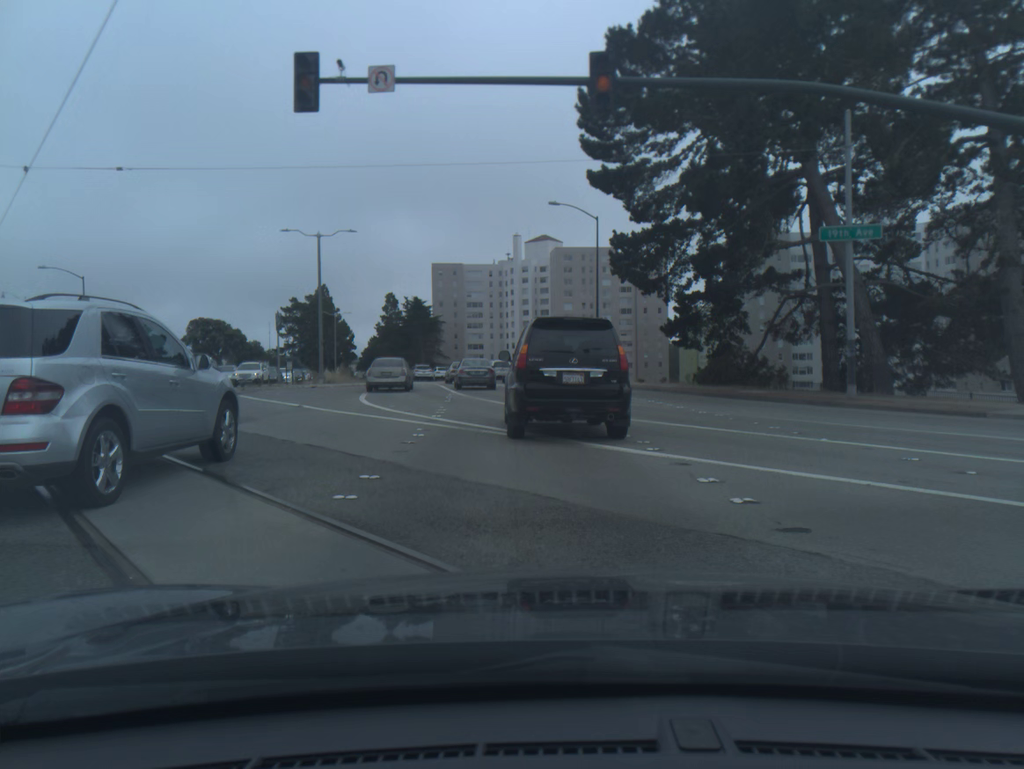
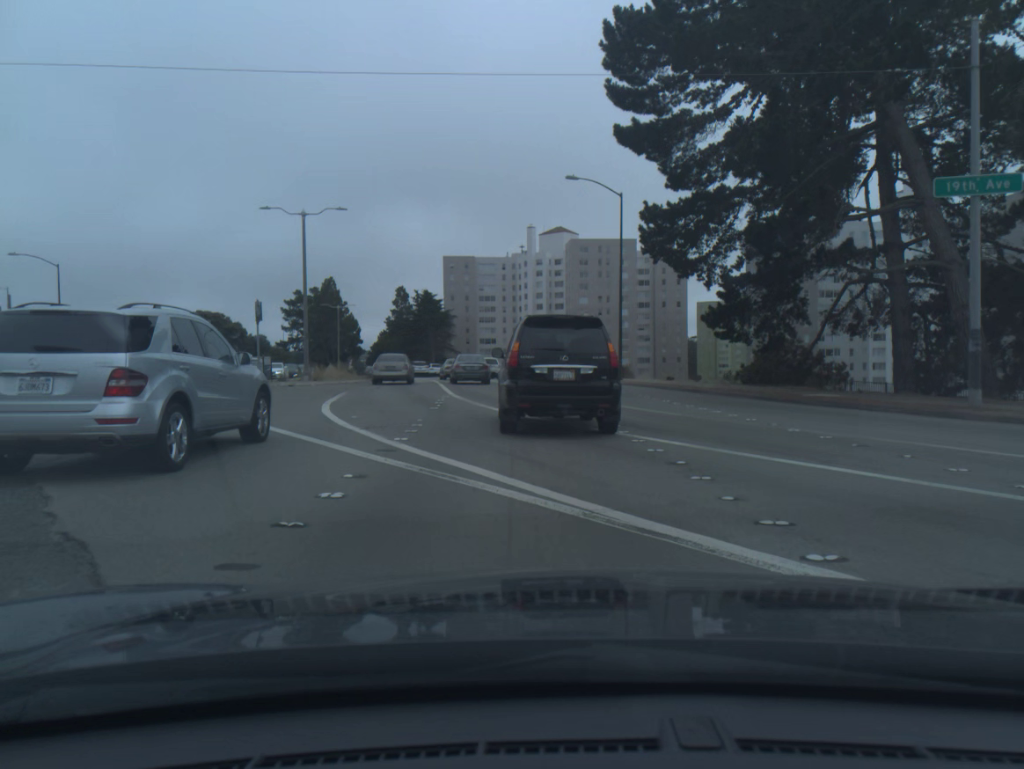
(-0.1, +6.0) m; -1°
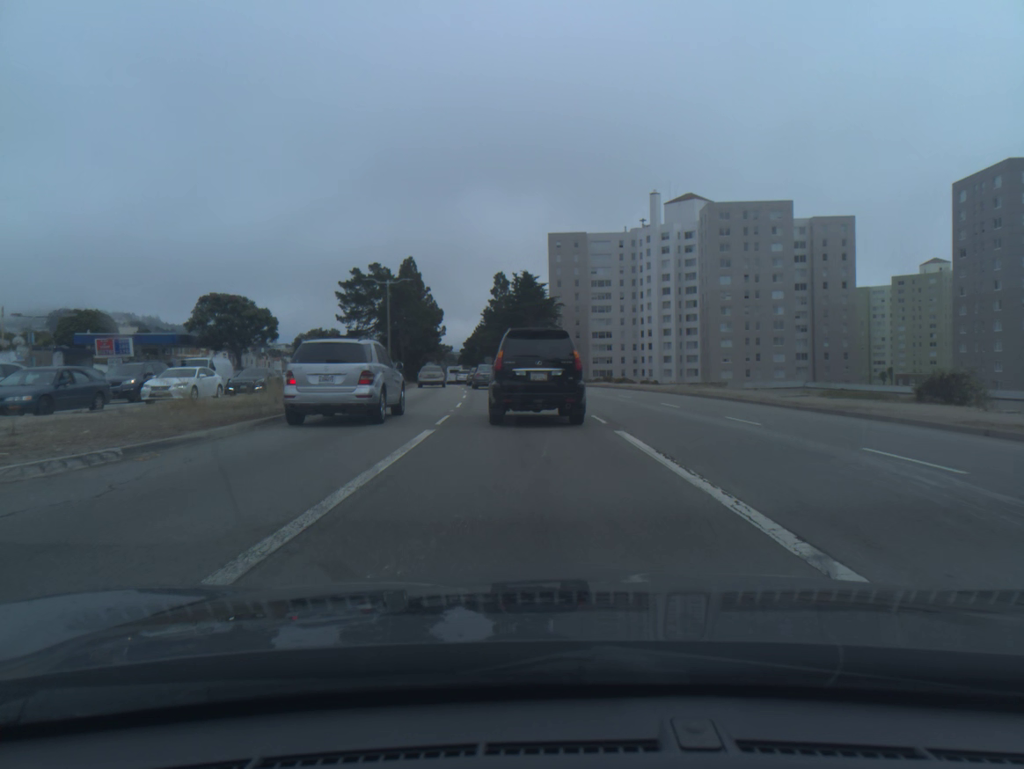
(-2.5, +34.0) m; -8°
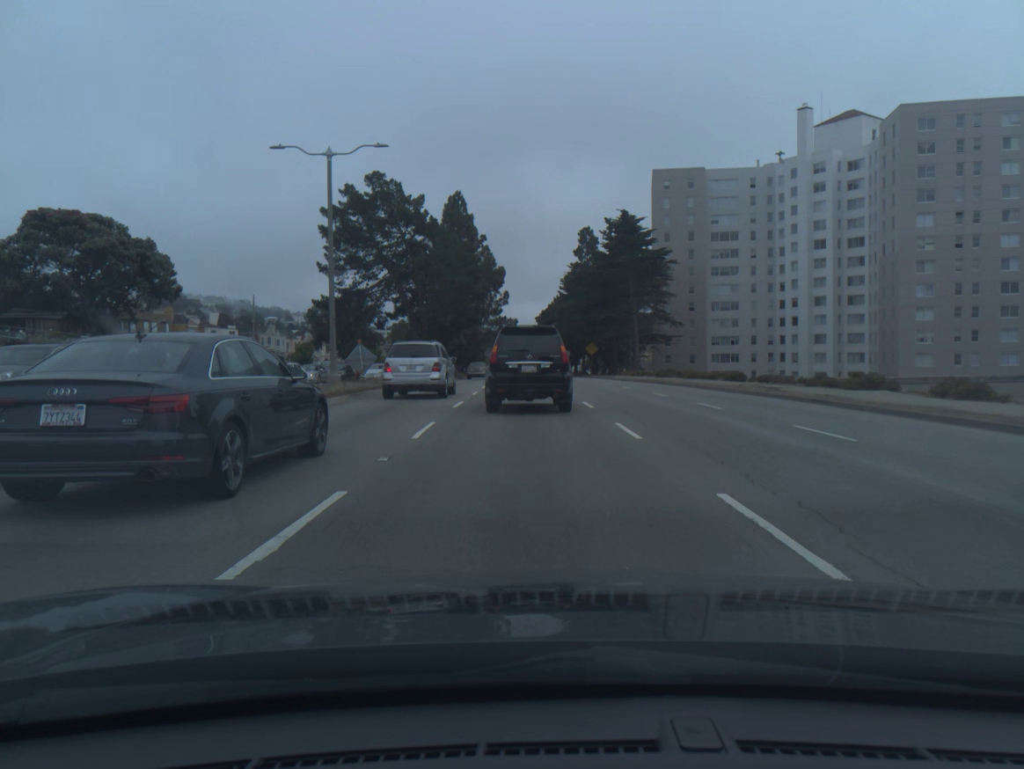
(-2.2, +40.8) m; -6°
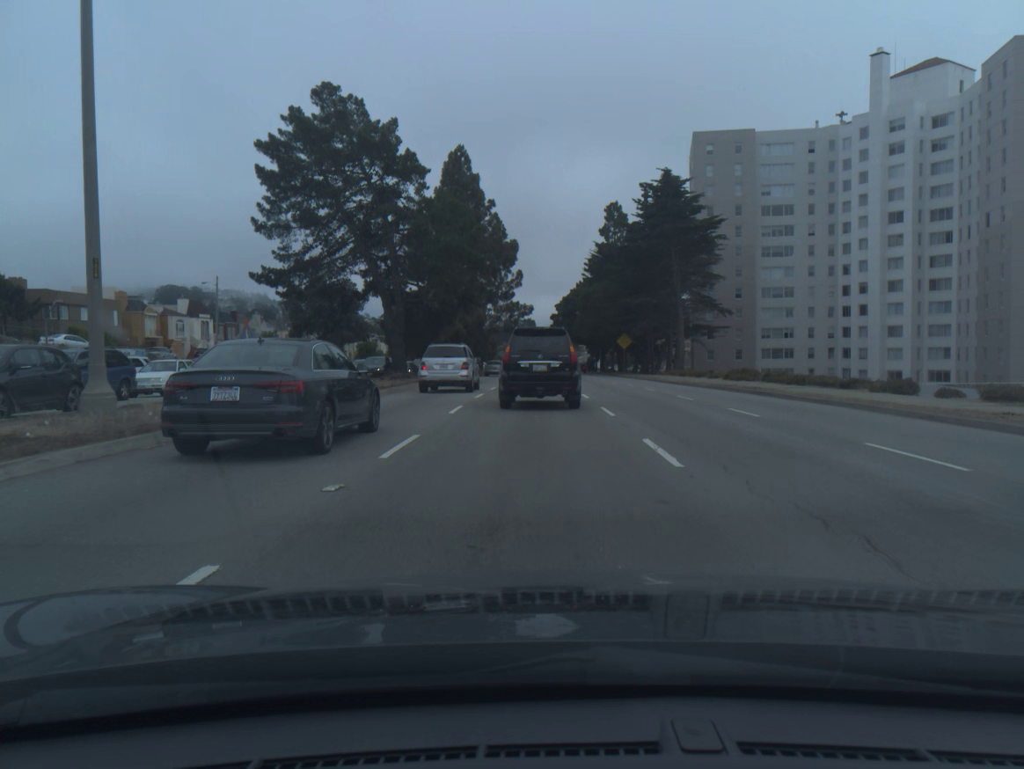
(-0.2, +17.5) m; -1°
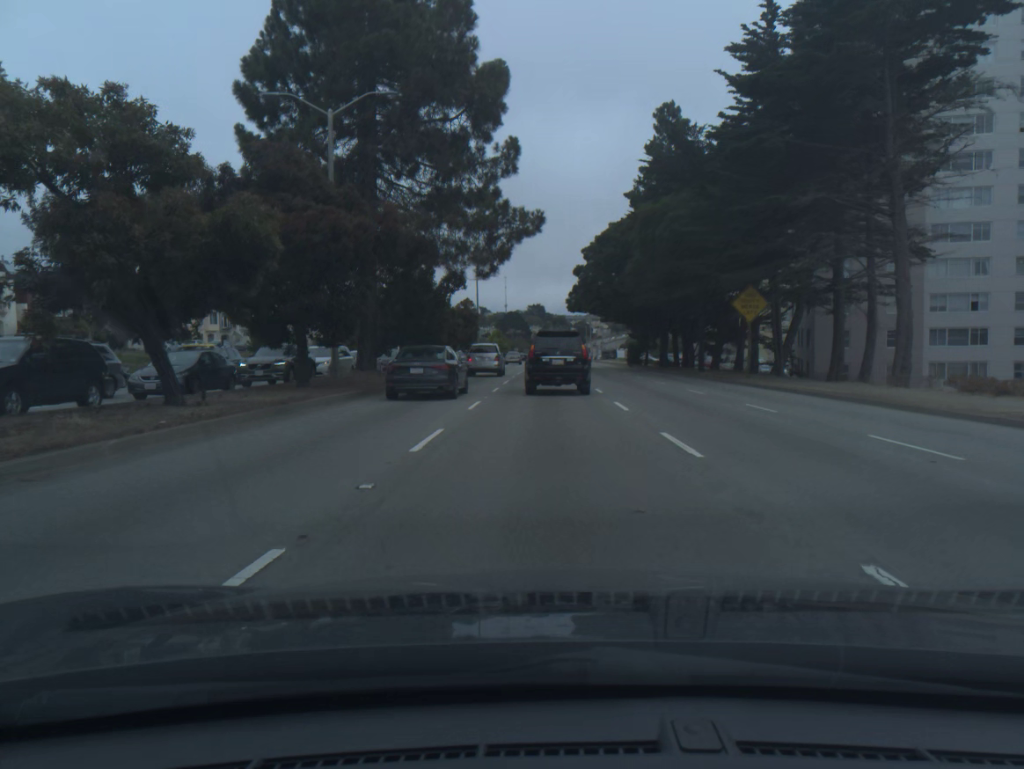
(-0.5, +44.2) m; -1°
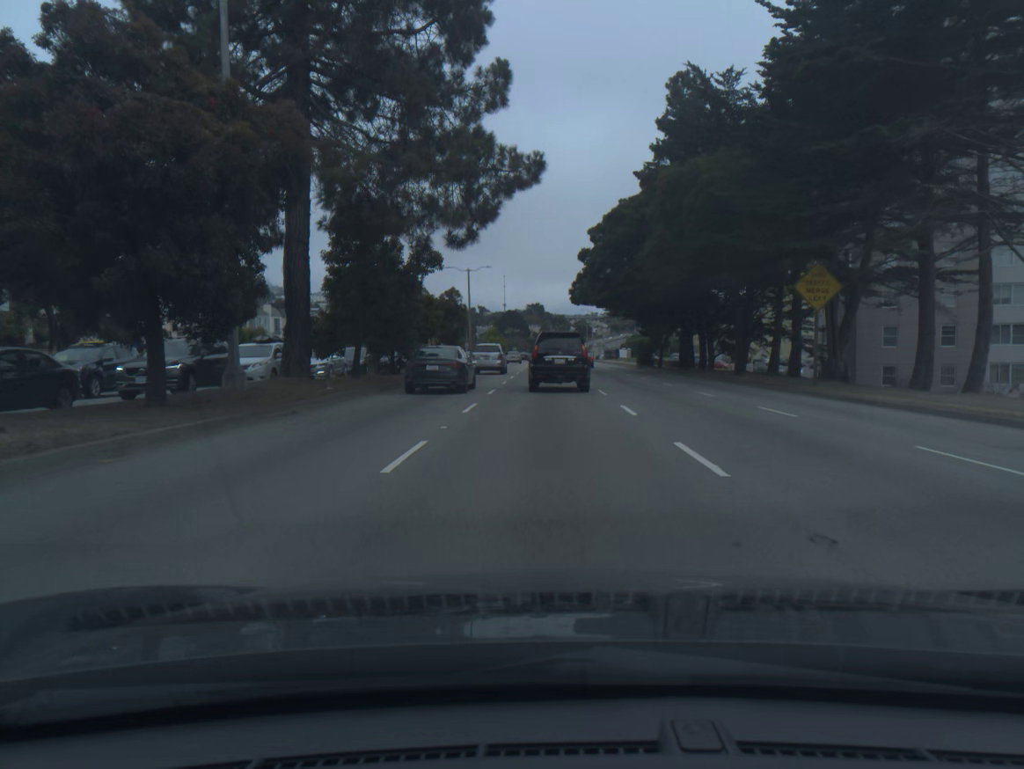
(0.0, +8.9) m; 0°
